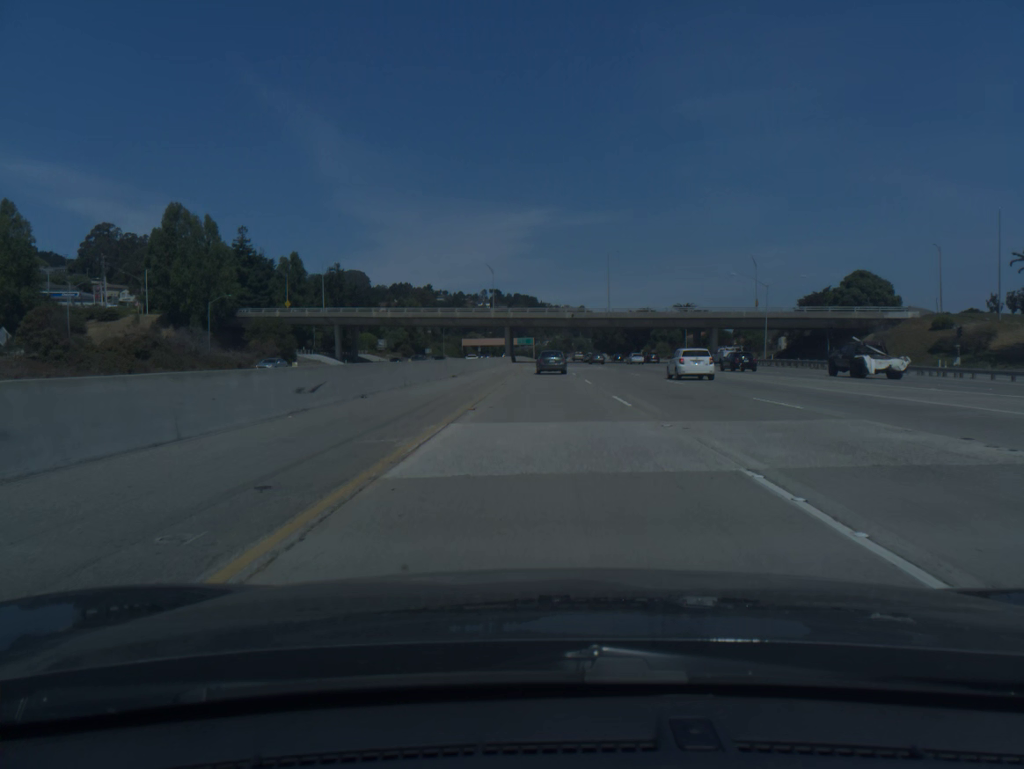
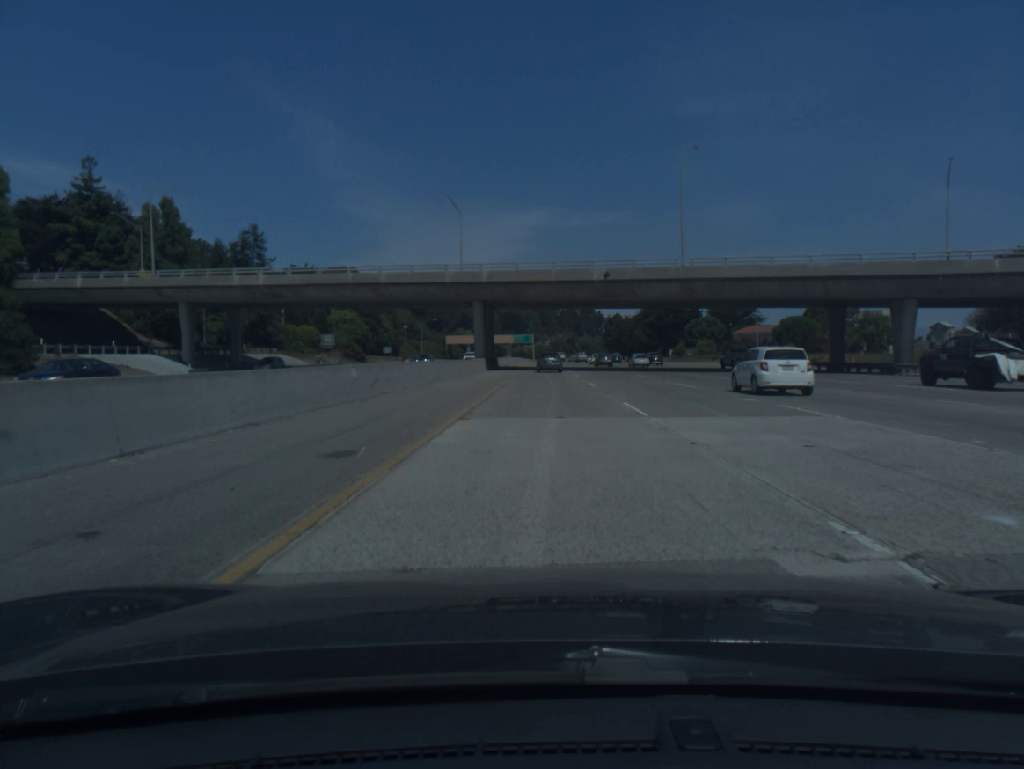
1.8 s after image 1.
(0.0, +59.6) m; 0°
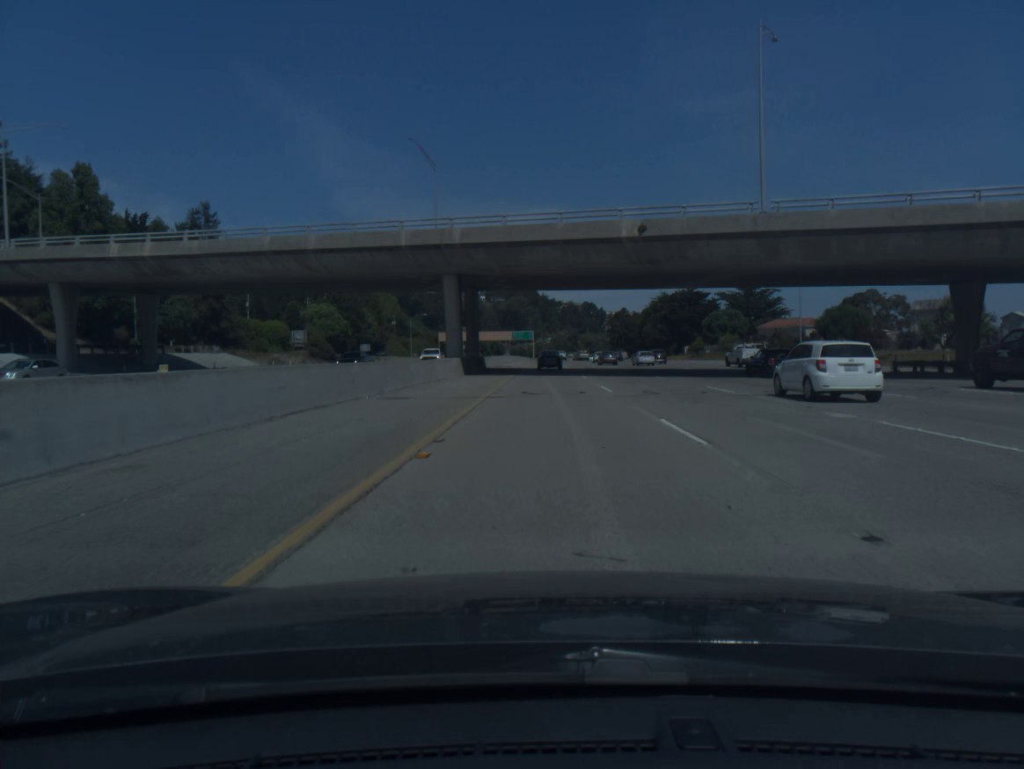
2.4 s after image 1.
(0.0, +19.9) m; 0°
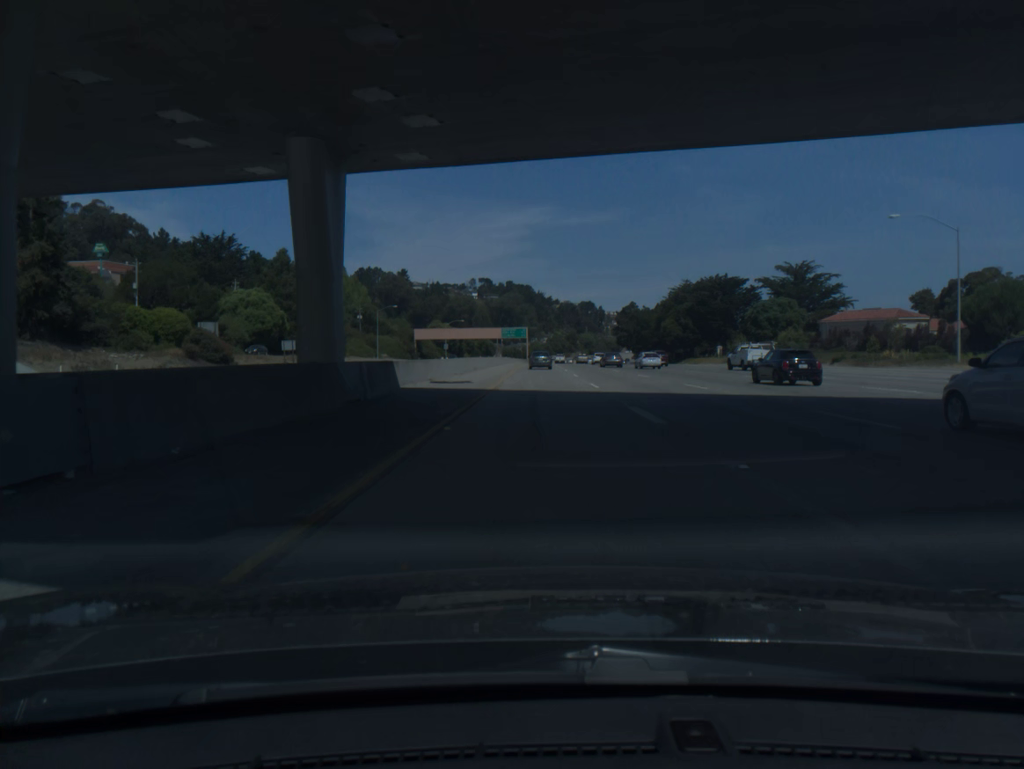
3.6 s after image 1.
(+0.1, +39.9) m; 0°
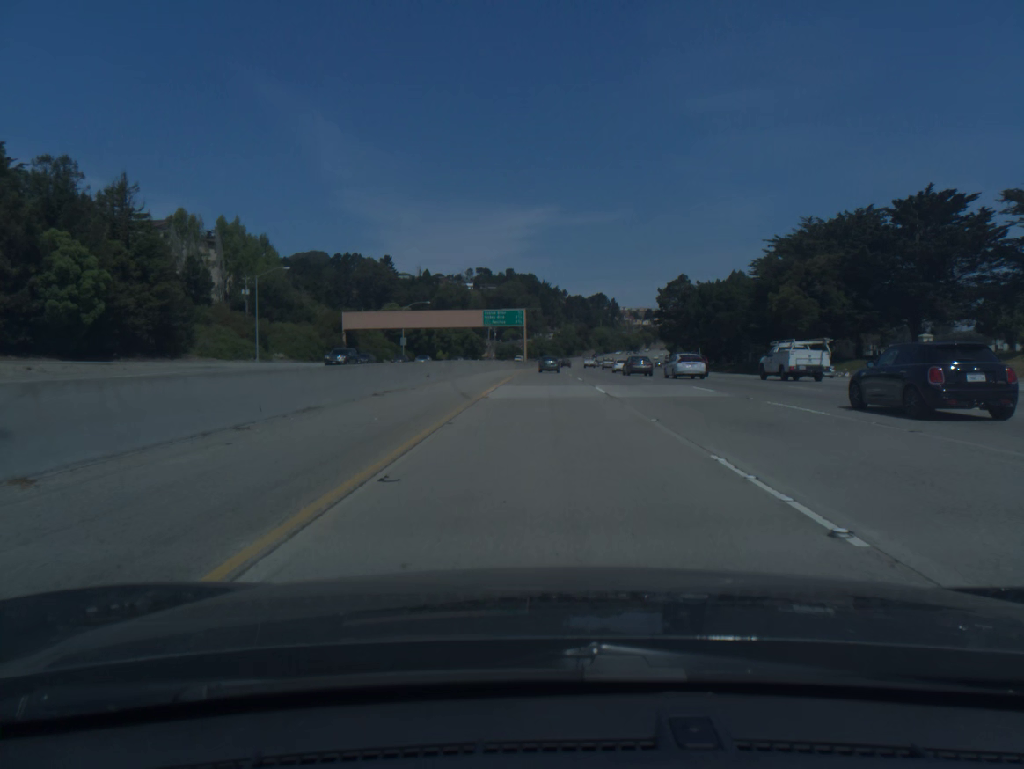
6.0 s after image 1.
(-0.2, +80.0) m; 0°
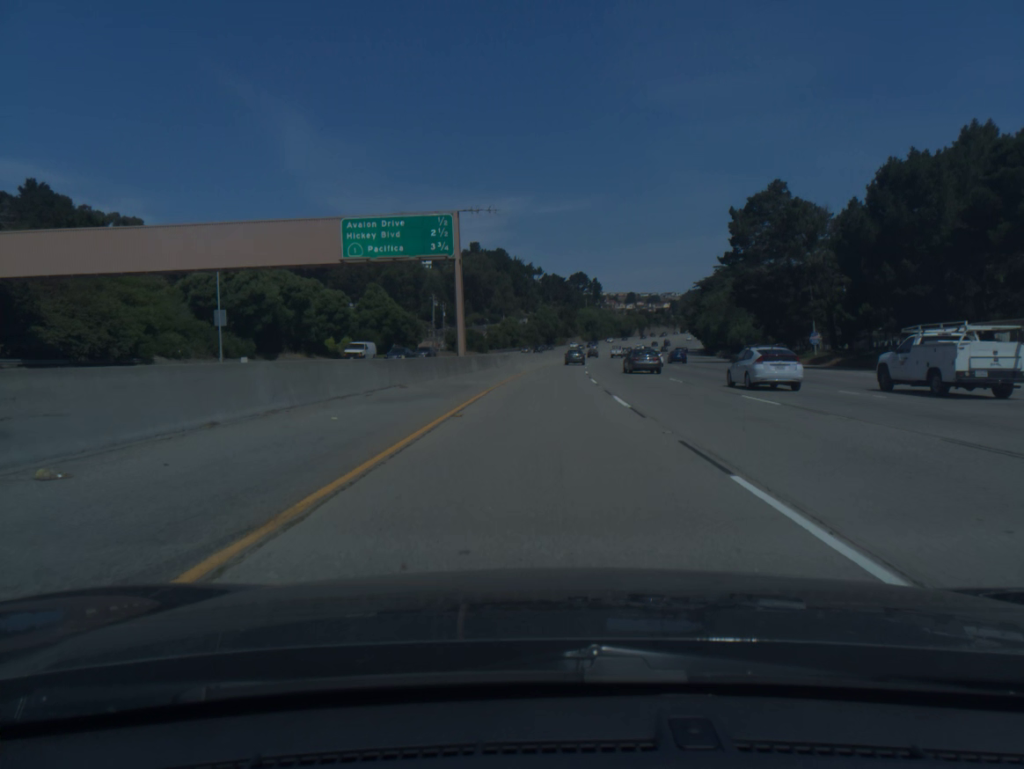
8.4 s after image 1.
(+0.8, +80.3) m; +2°
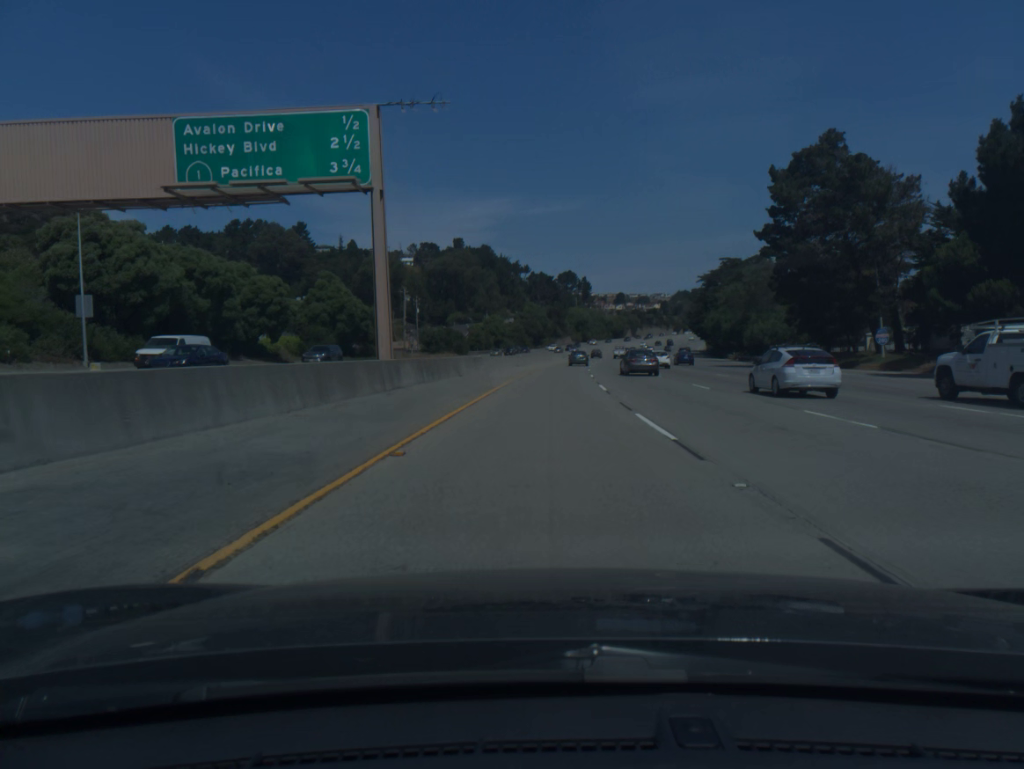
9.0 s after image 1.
(+0.2, +20.2) m; +1°
